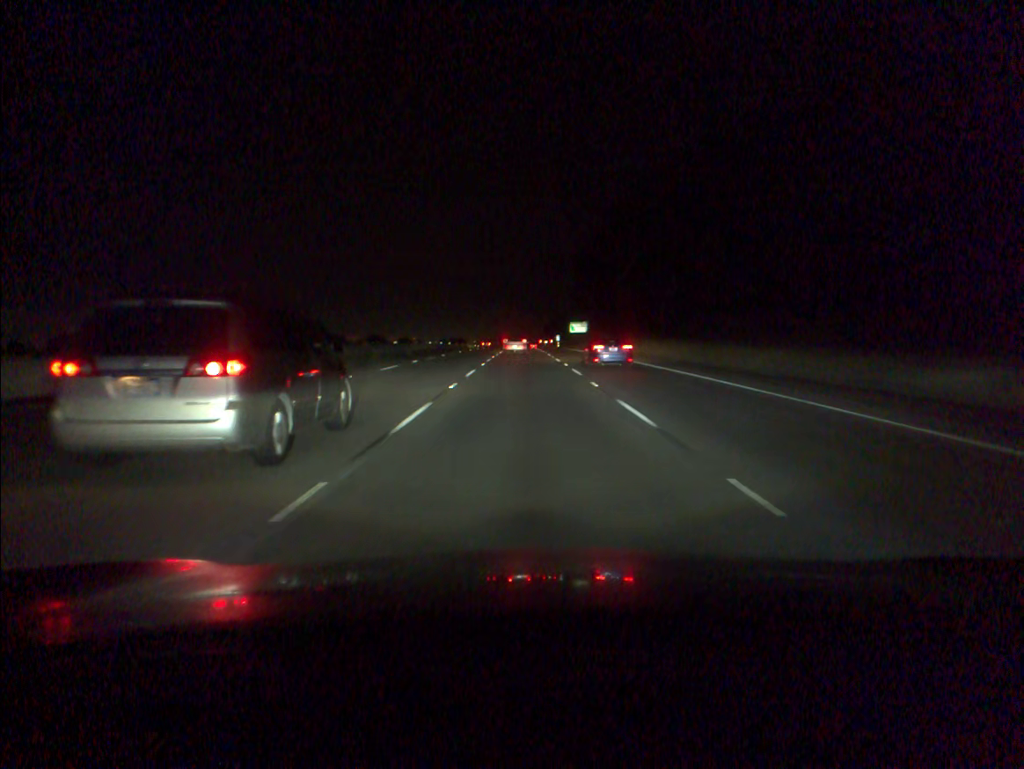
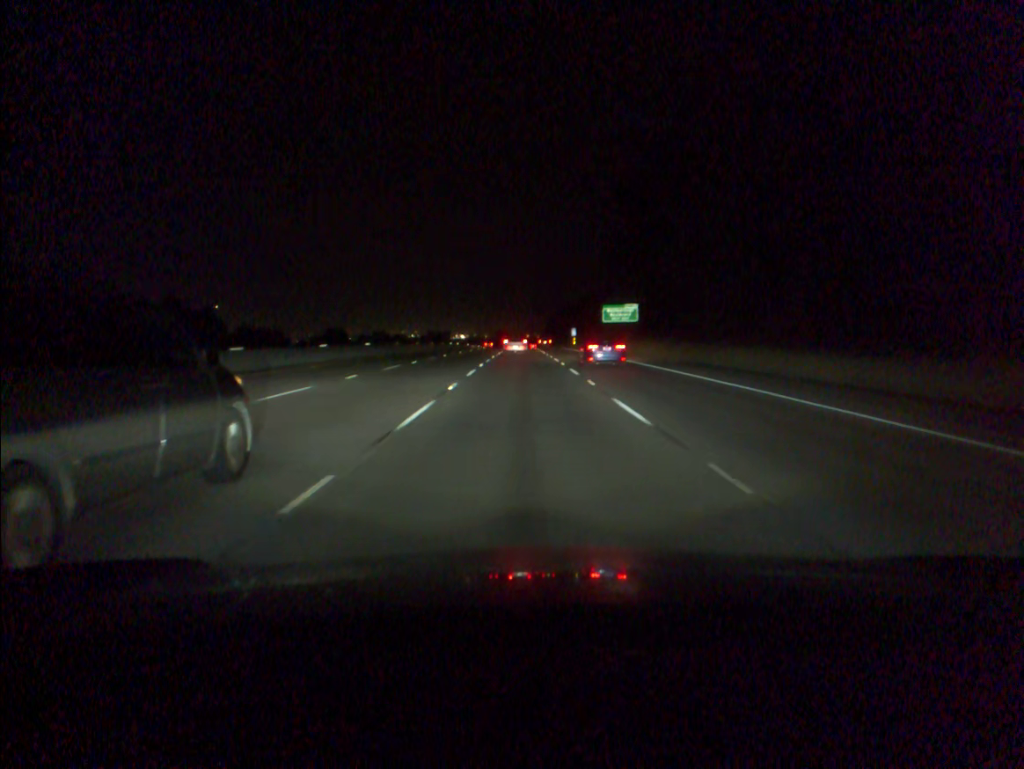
(0.0, +72.9) m; 0°
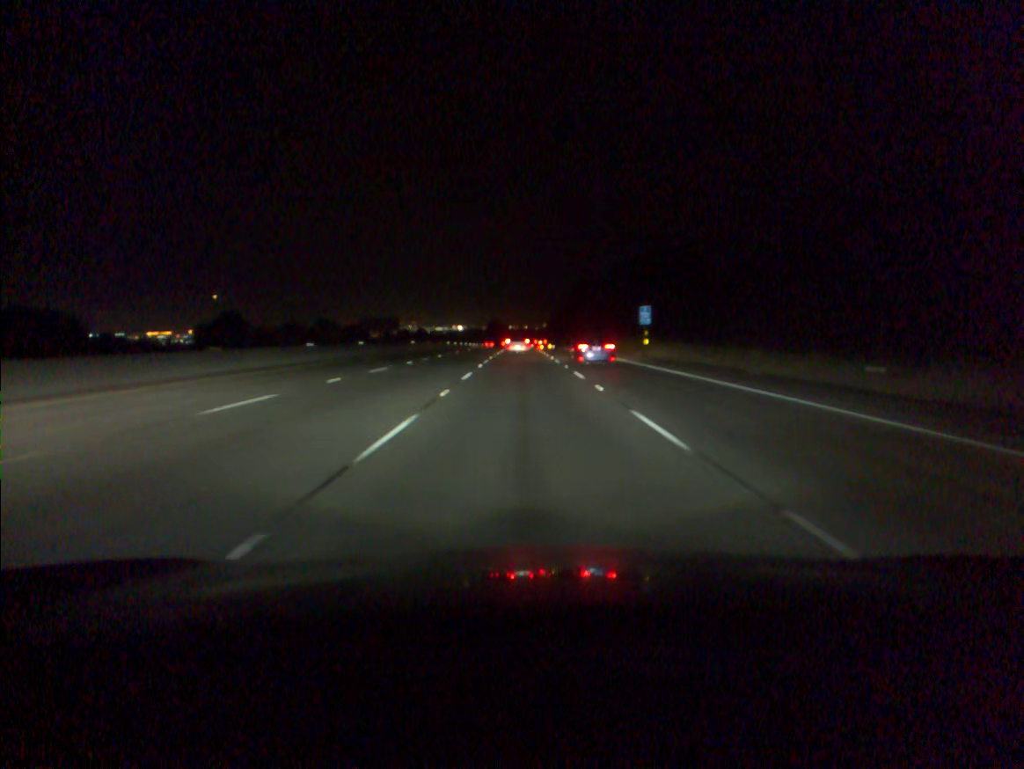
(0.0, +90.7) m; 0°
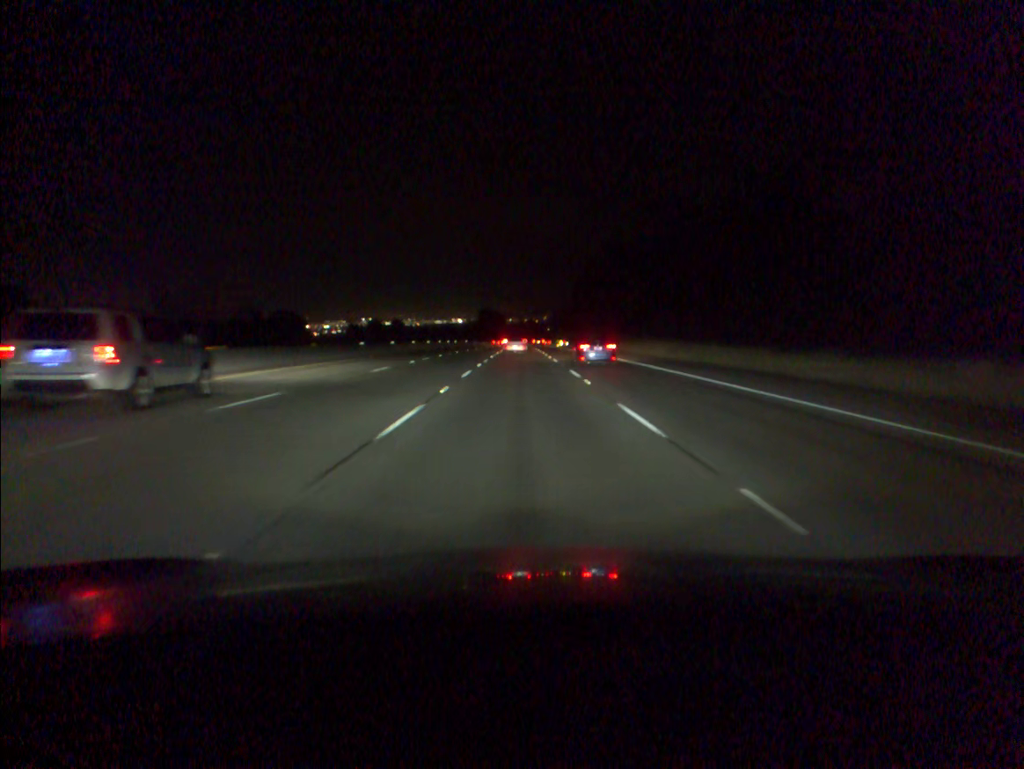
(0.0, +72.2) m; 0°
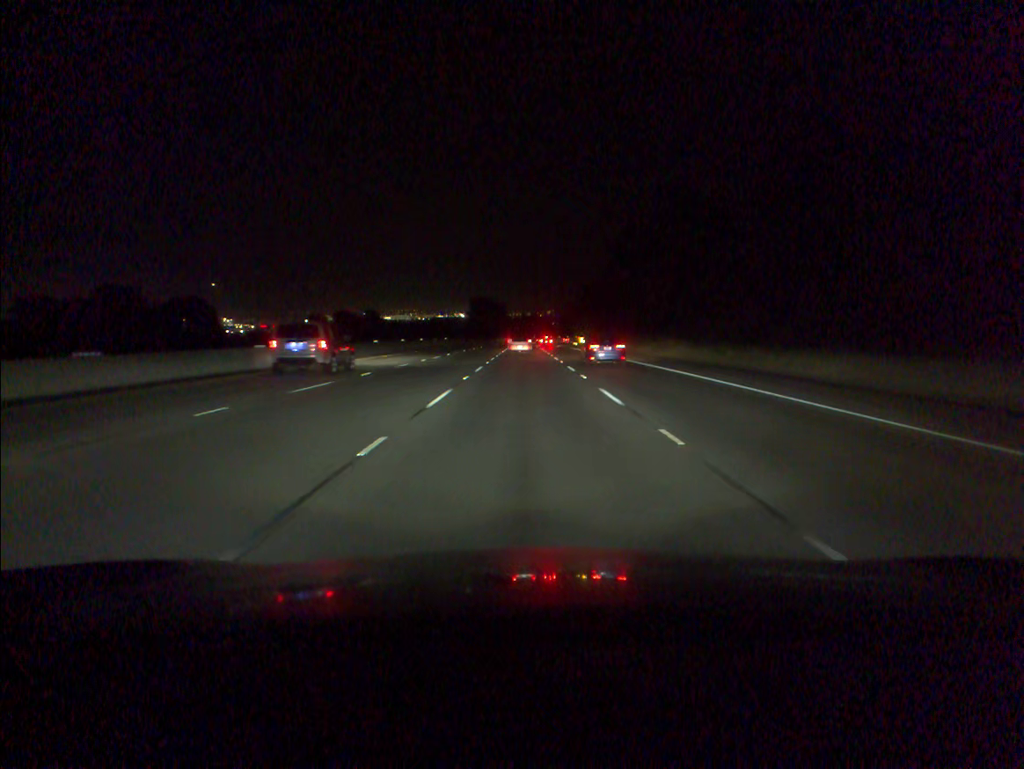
(-0.1, +53.8) m; 0°
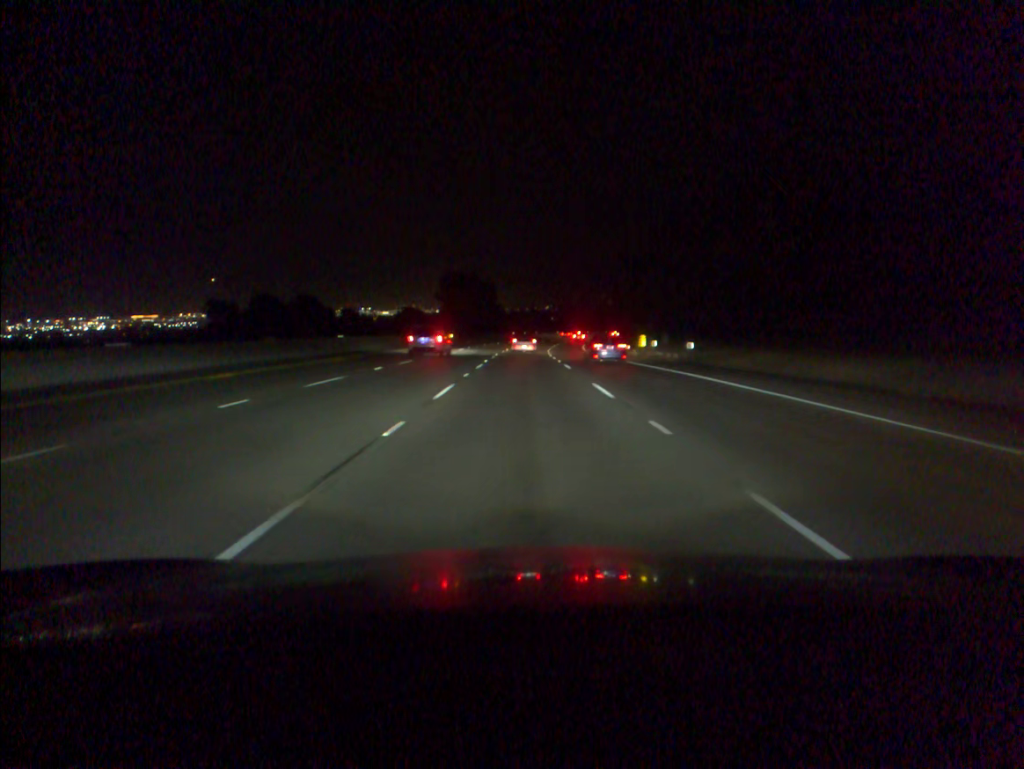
(+0.1, +71.7) m; 0°
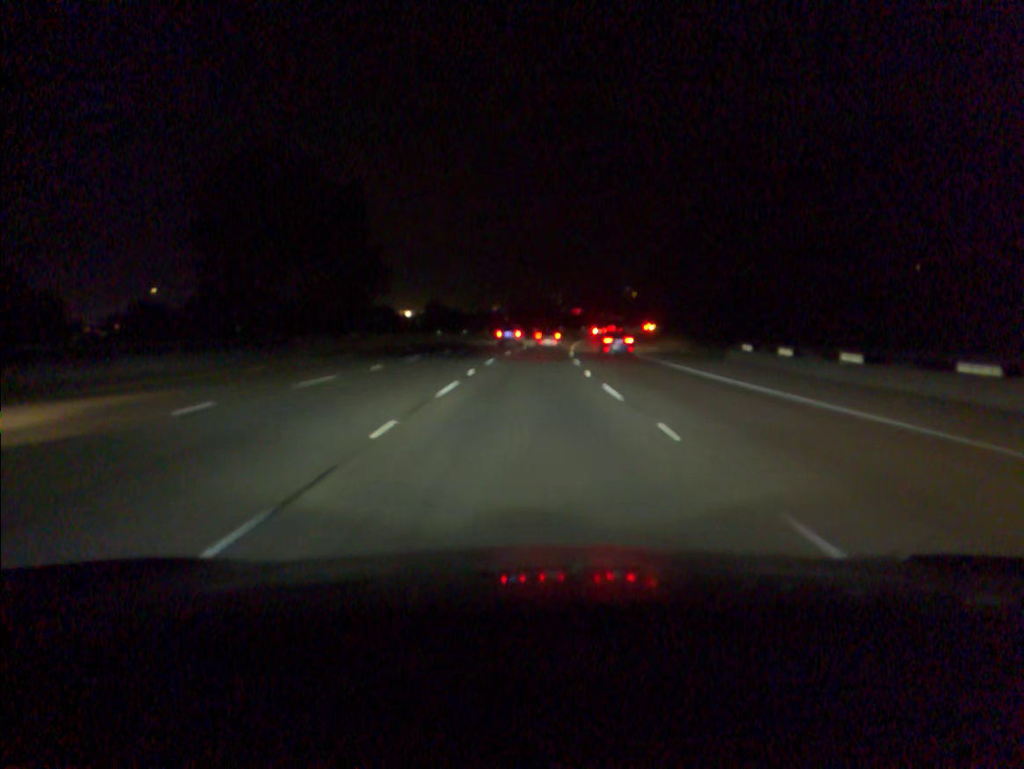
(+1.4, +89.1) m; +4°
